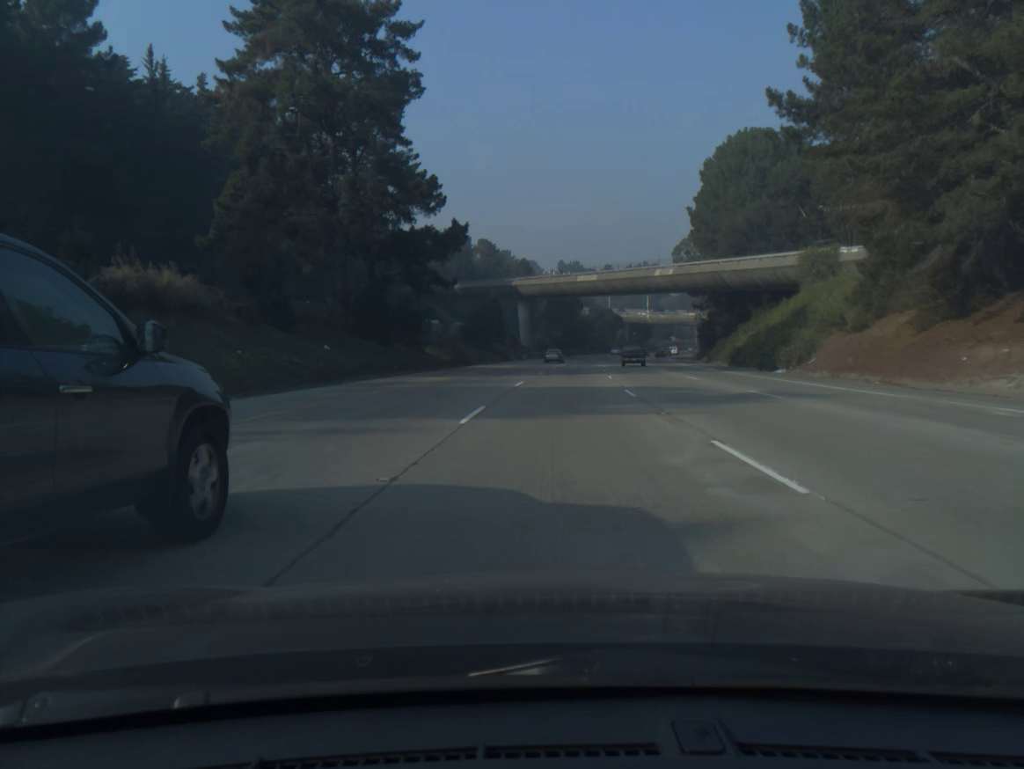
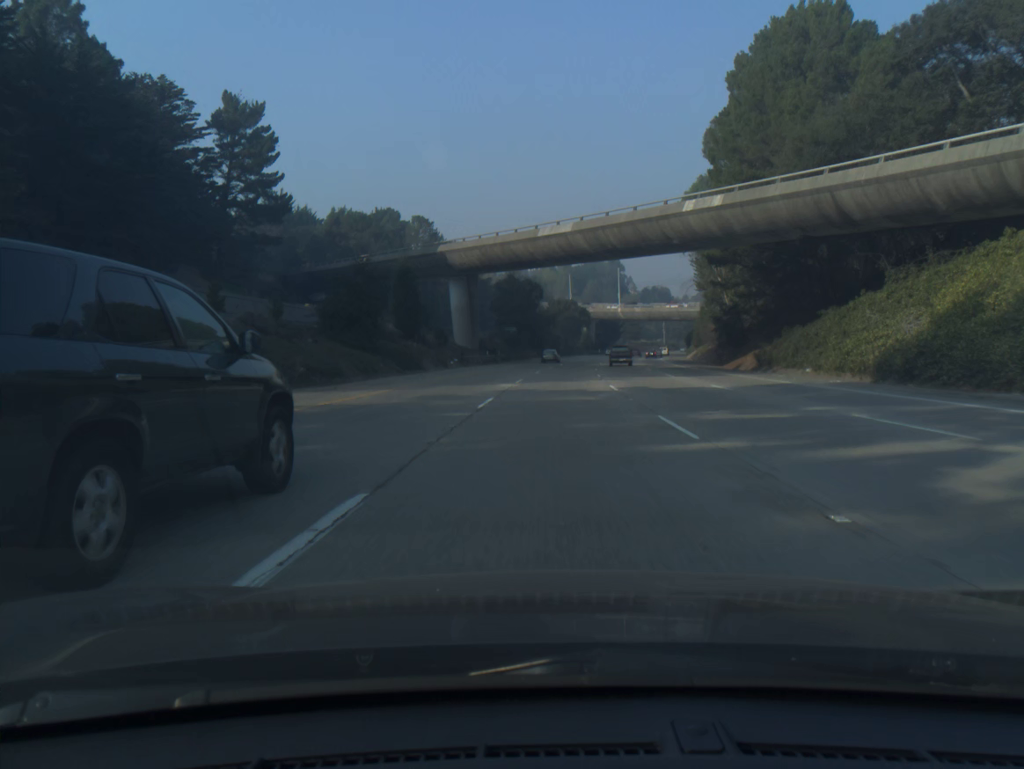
(+1.2, +39.6) m; +3°
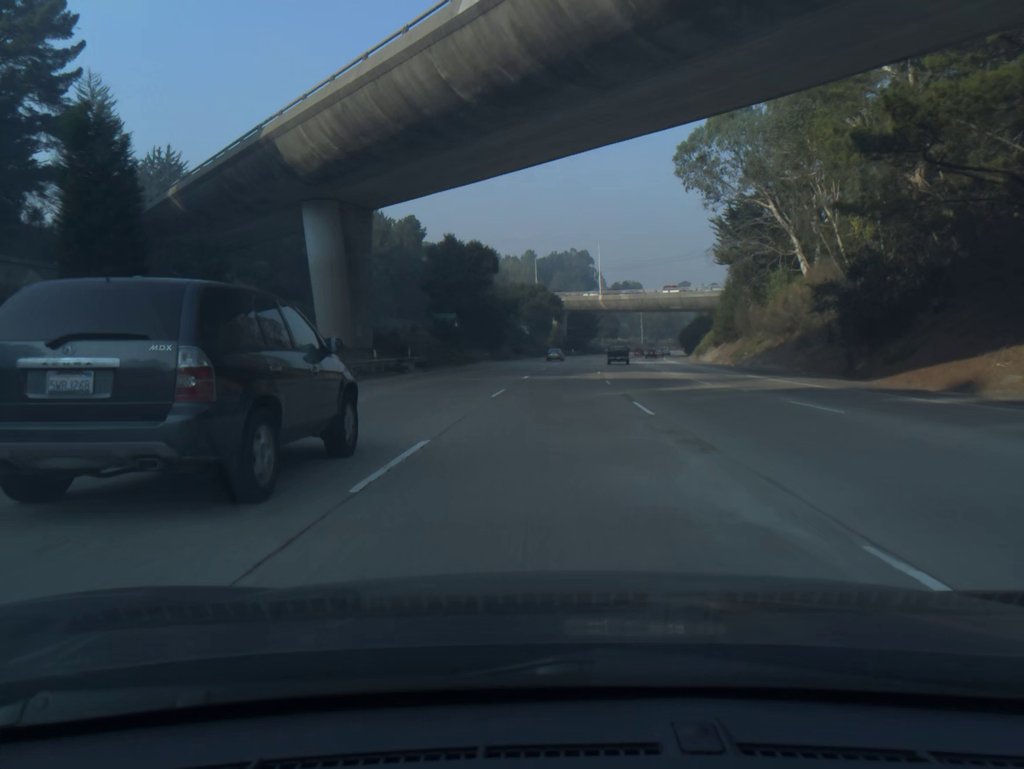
(+0.9, +39.7) m; +3°
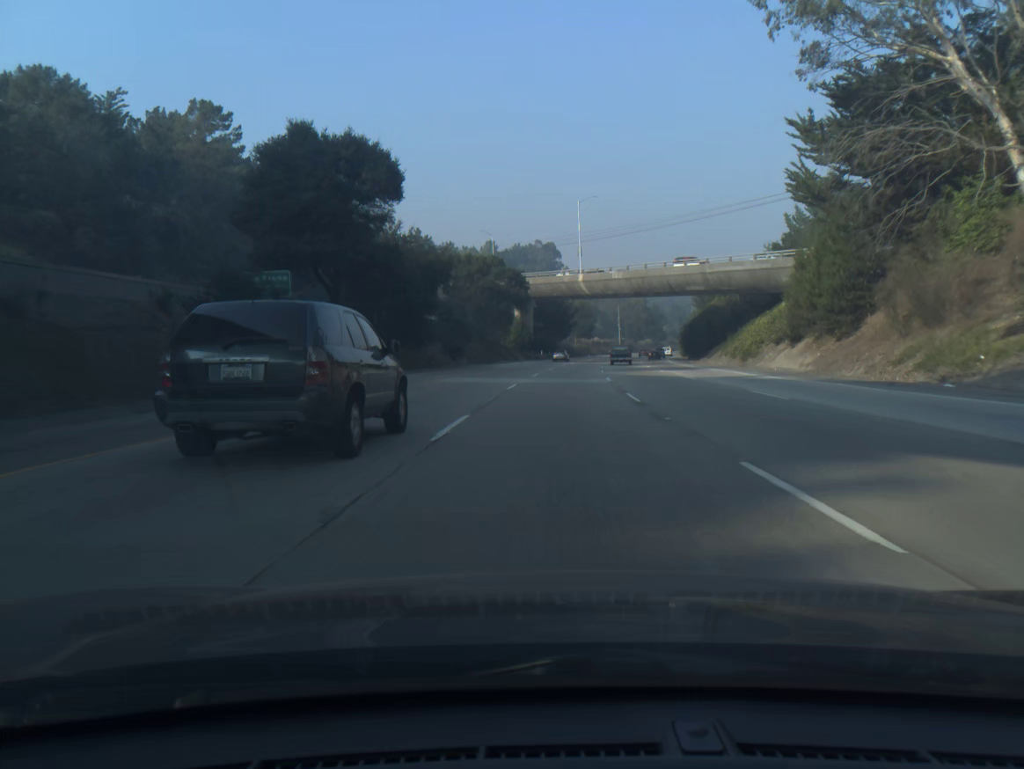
(+0.9, +39.6) m; +3°
